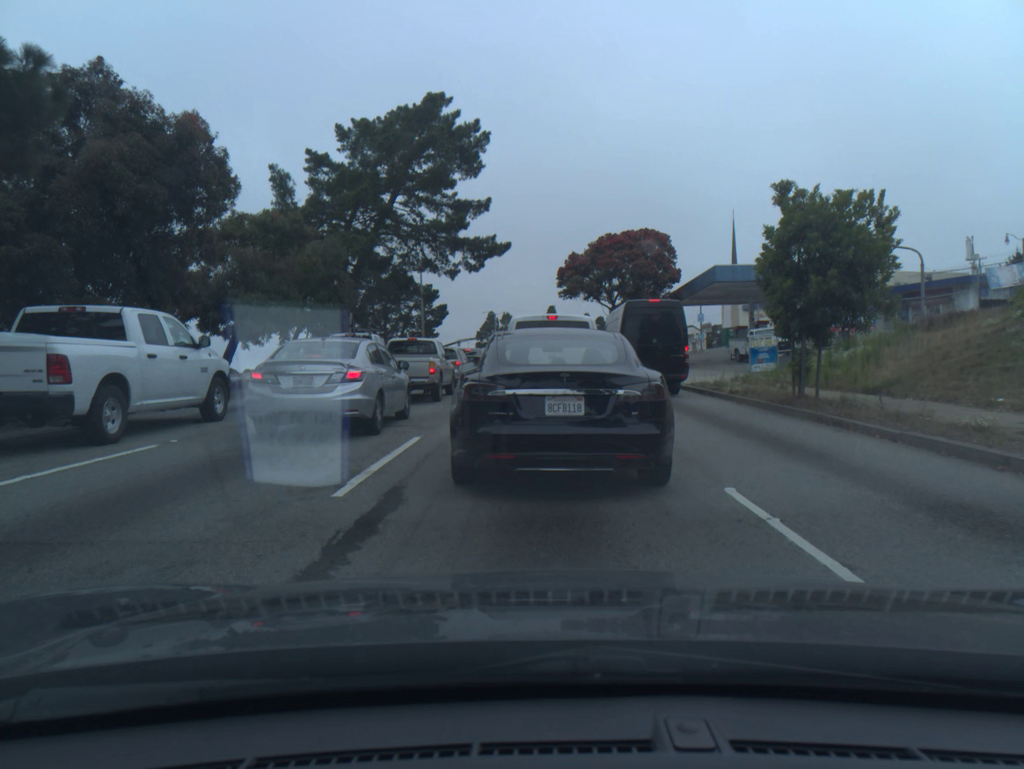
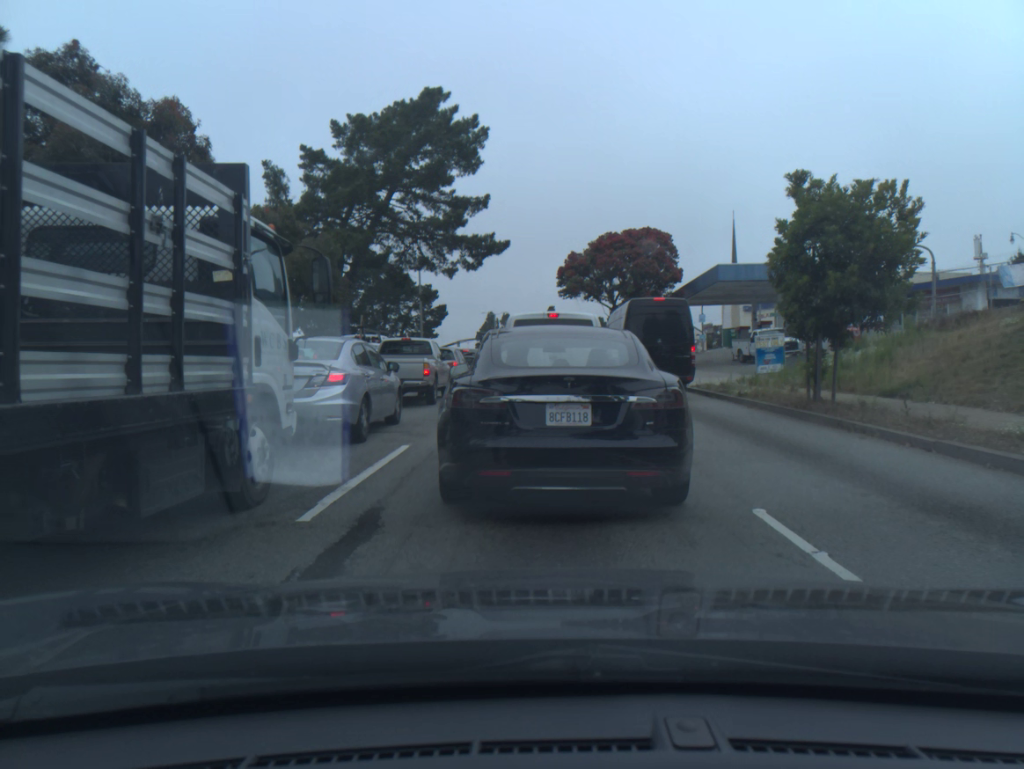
(0.0, +1.0) m; 0°
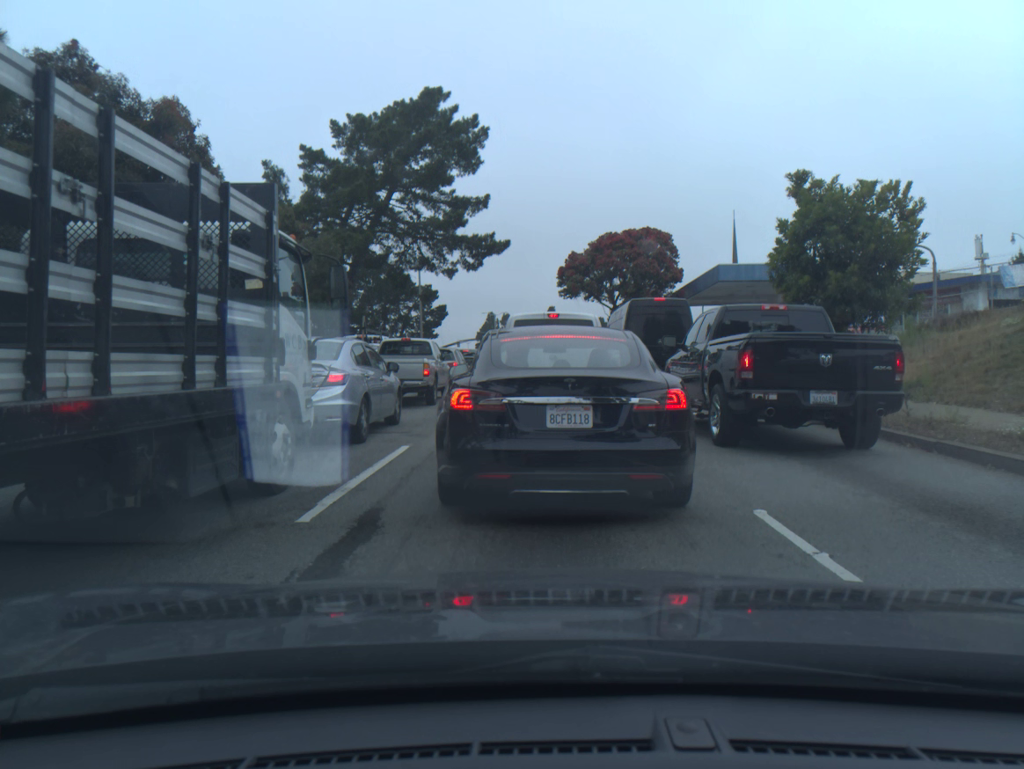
(0.0, 0.0) m; 0°
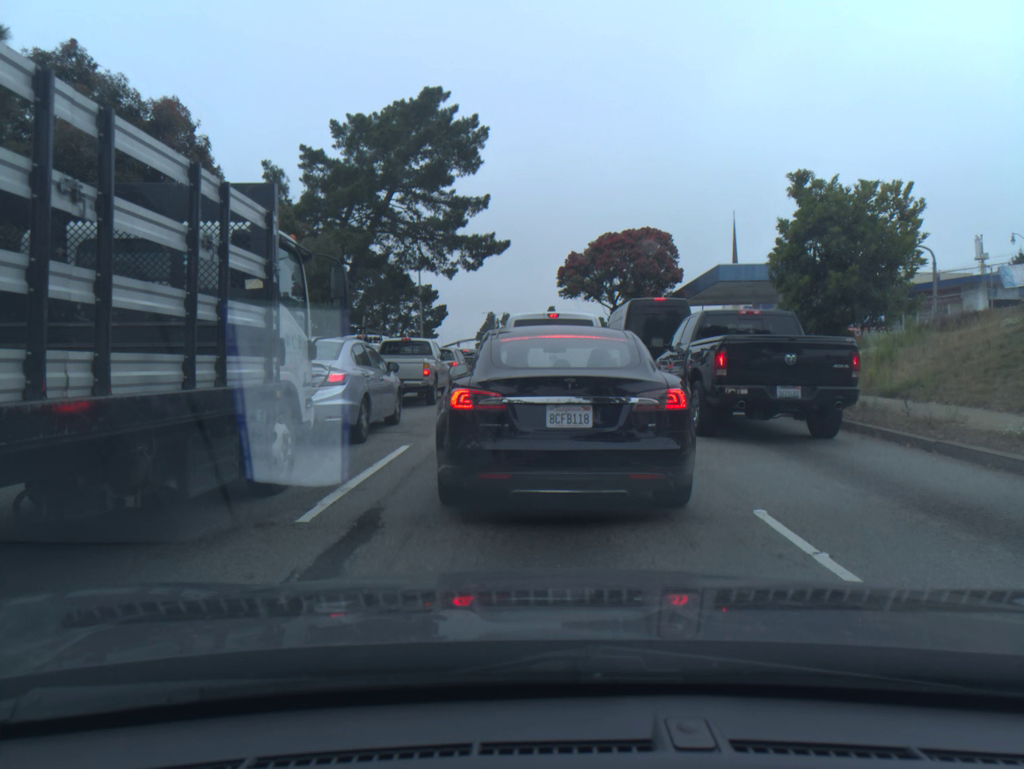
(0.0, 0.0) m; 0°
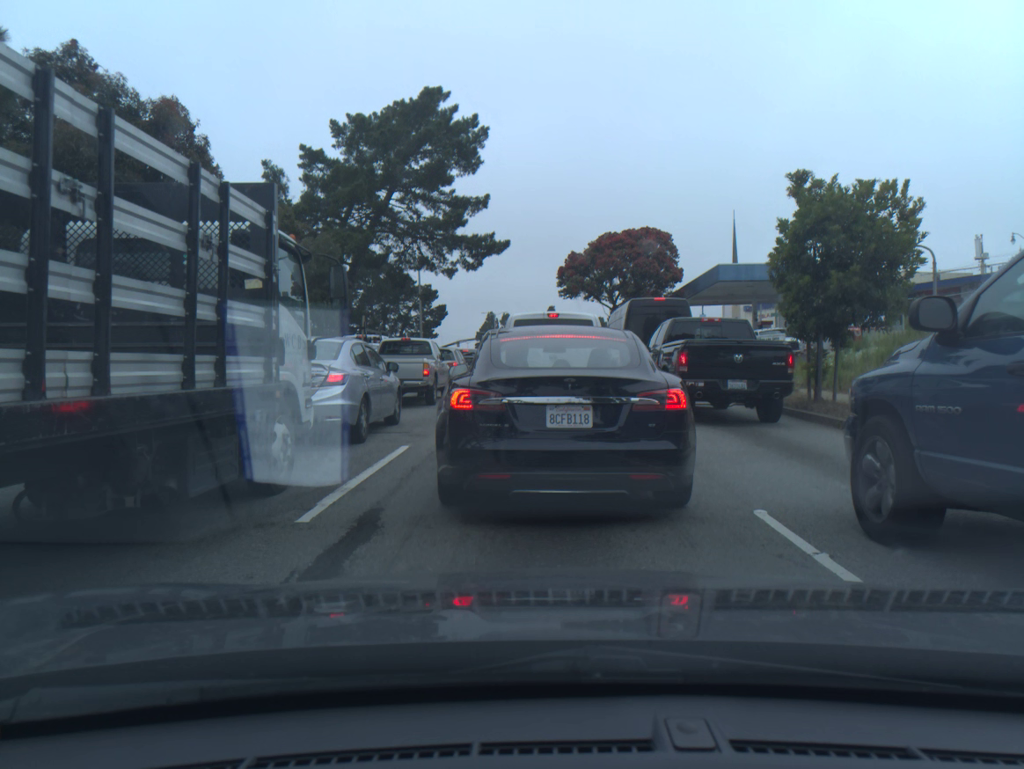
(0.0, 0.0) m; 0°
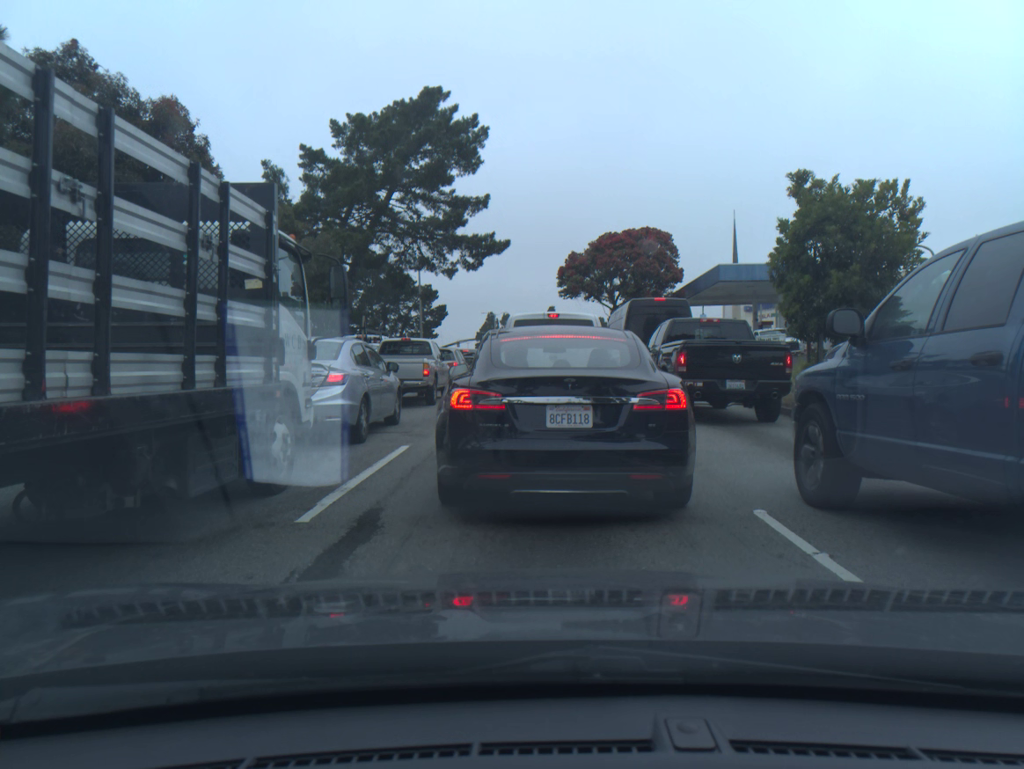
(0.0, 0.0) m; 0°
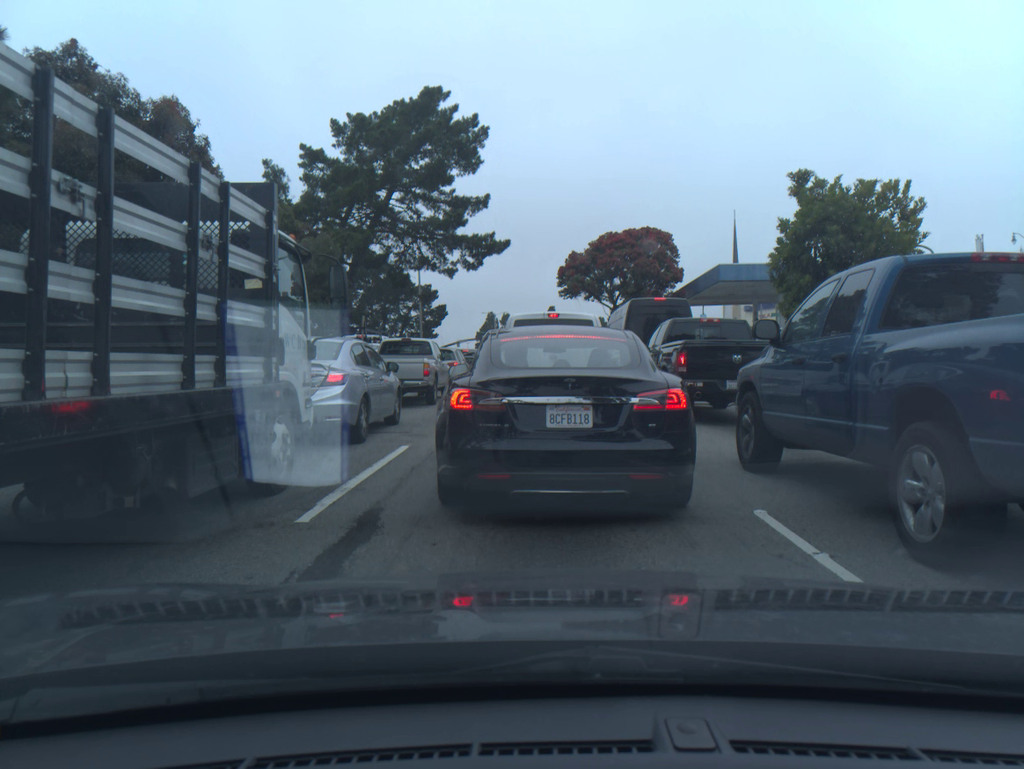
(0.0, 0.0) m; 0°
